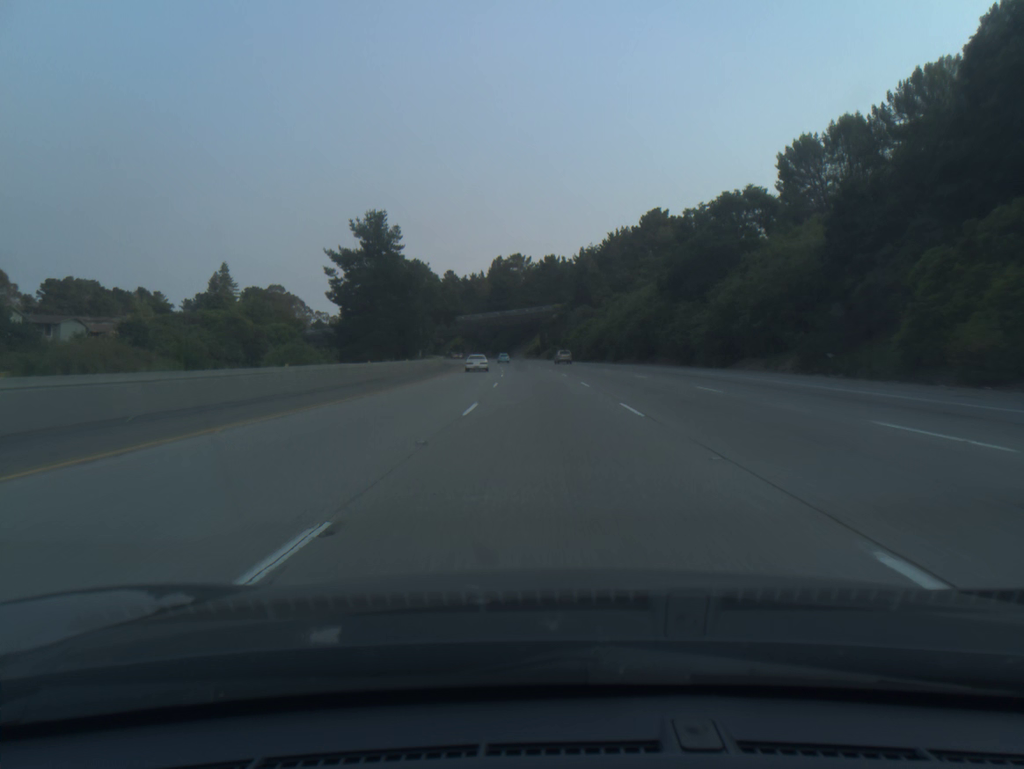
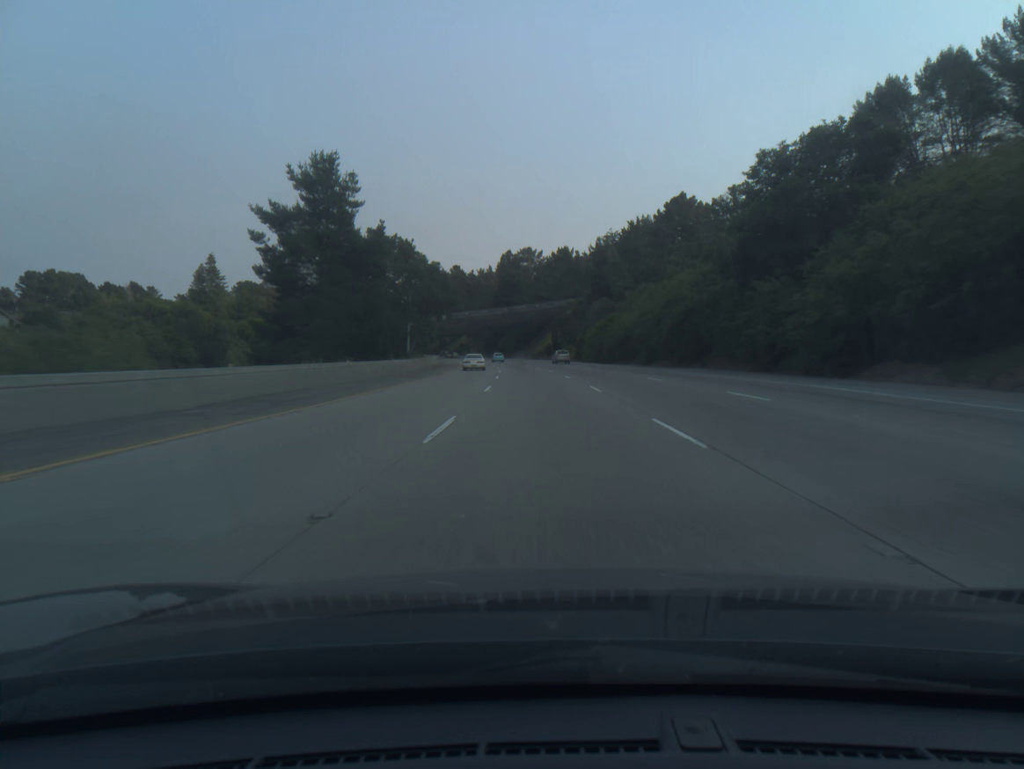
(-0.1, +19.6) m; -1°
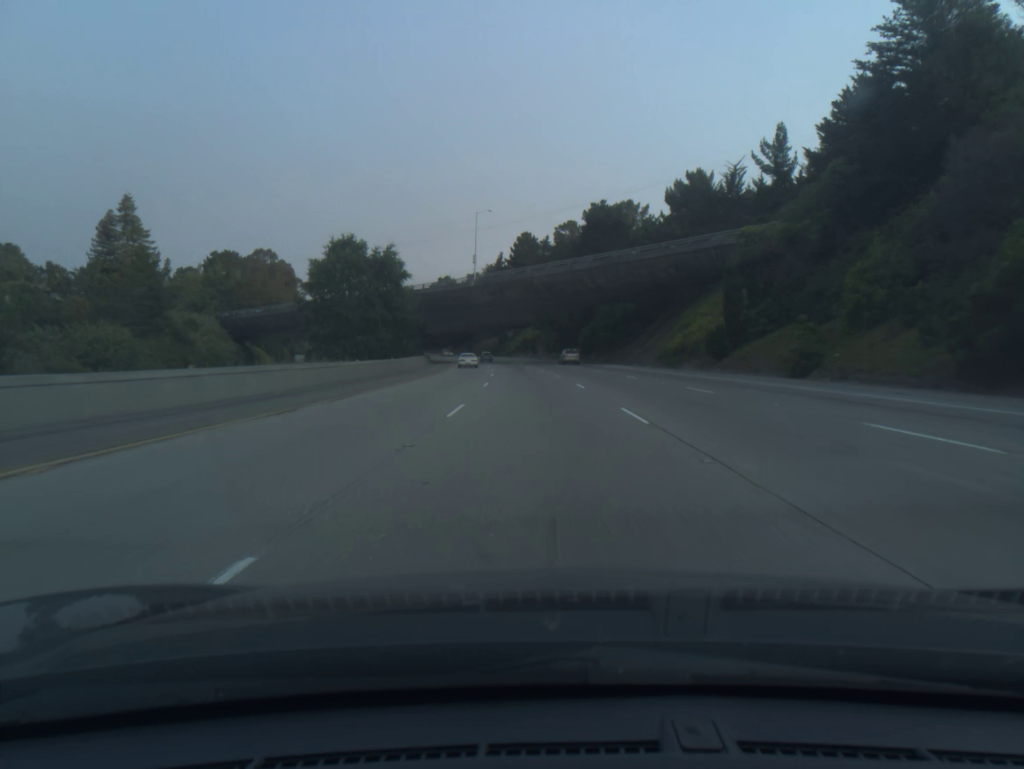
(-4.6, +98.0) m; -6°
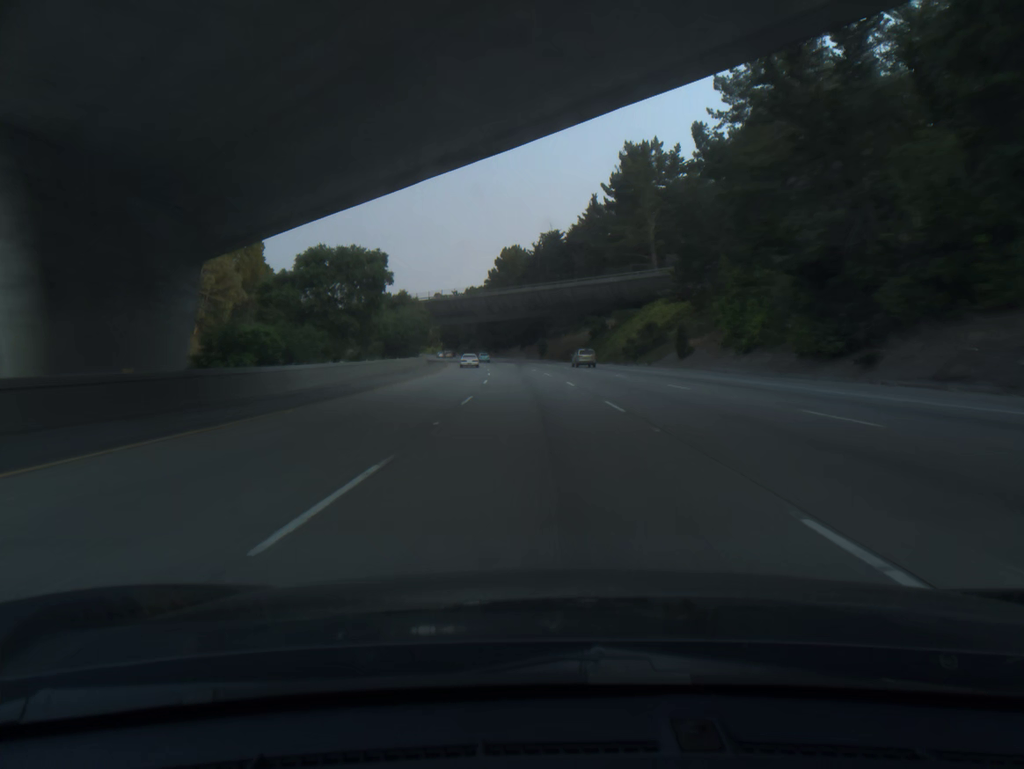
(-5.7, +97.9) m; -7°
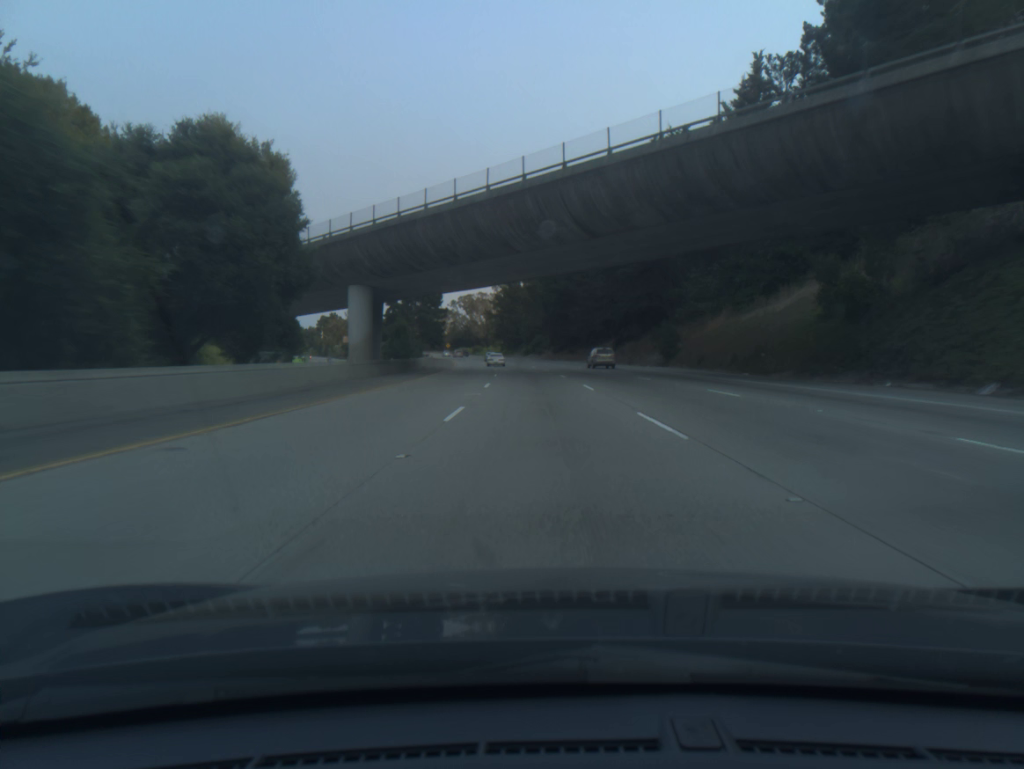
(-4.1, +78.2) m; -6°
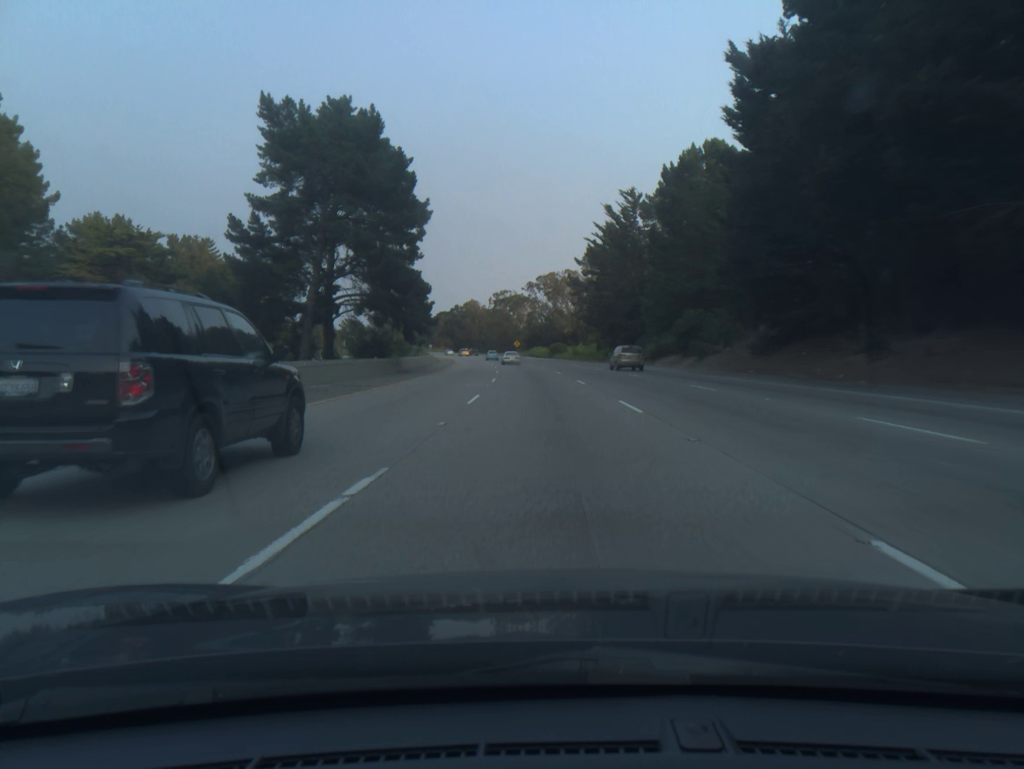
(-5.4, +97.7) m; -7°
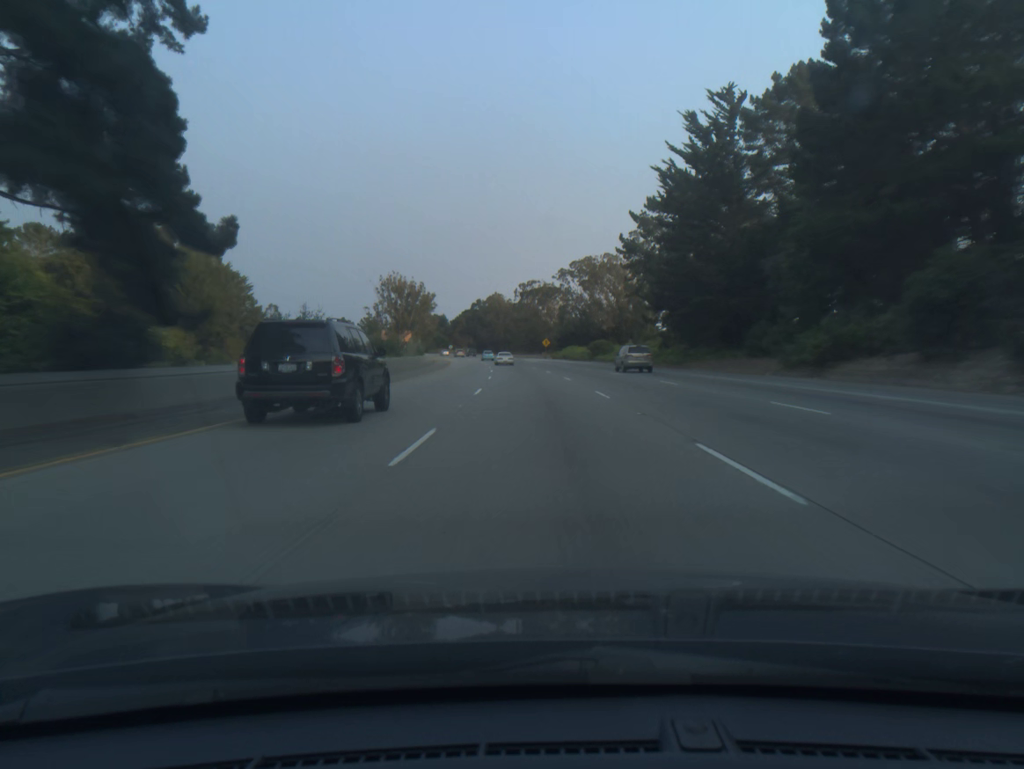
(-0.8, +39.1) m; -2°
